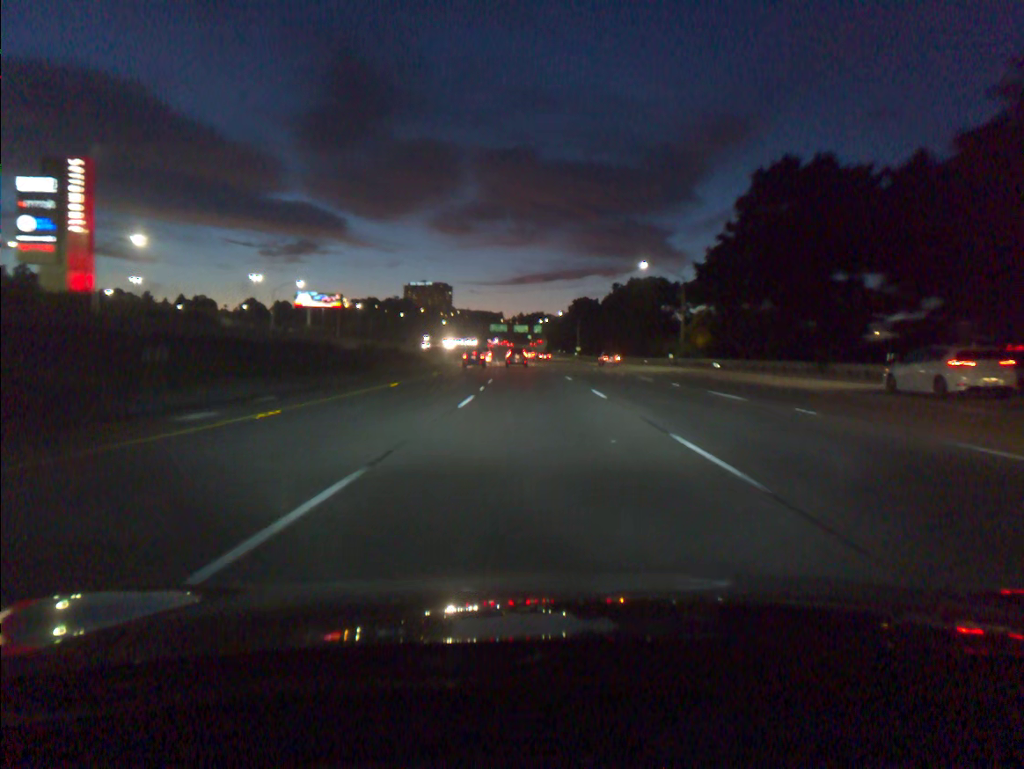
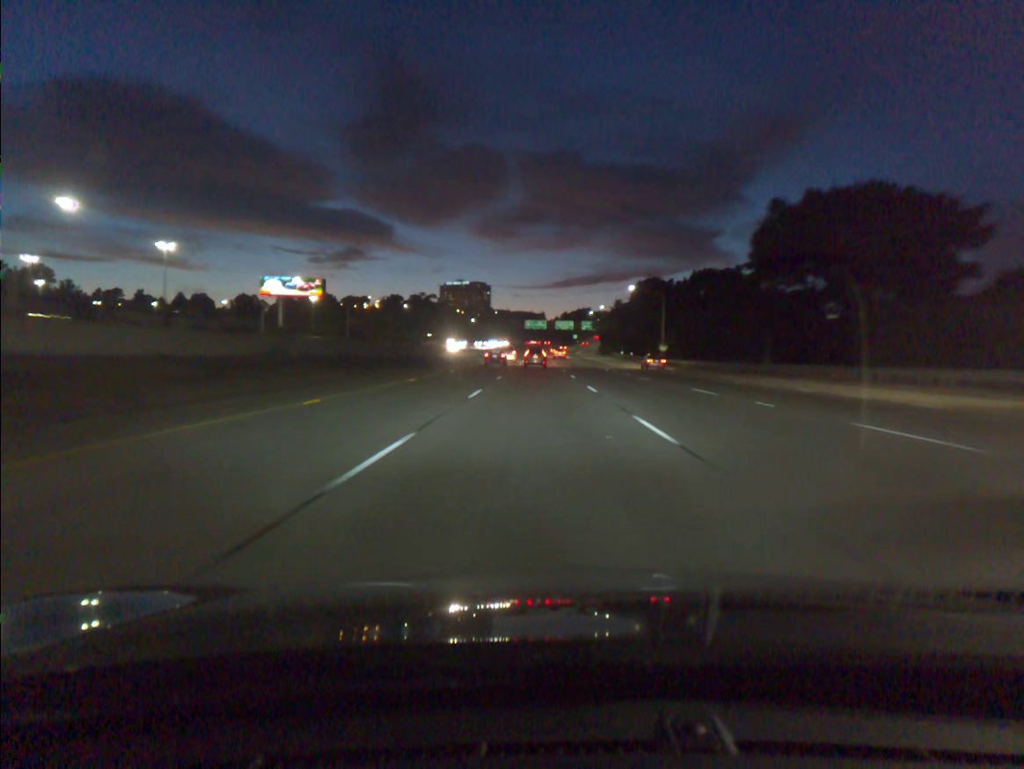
(-1.8, +69.7) m; -3°
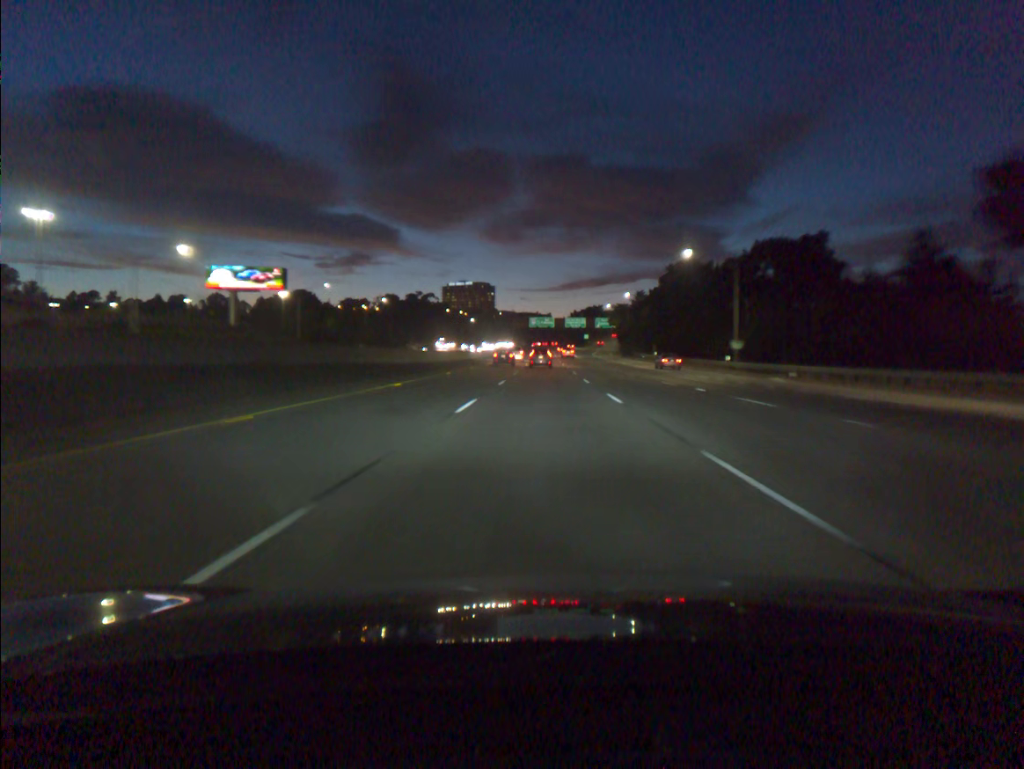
(-0.2, +34.6) m; -1°
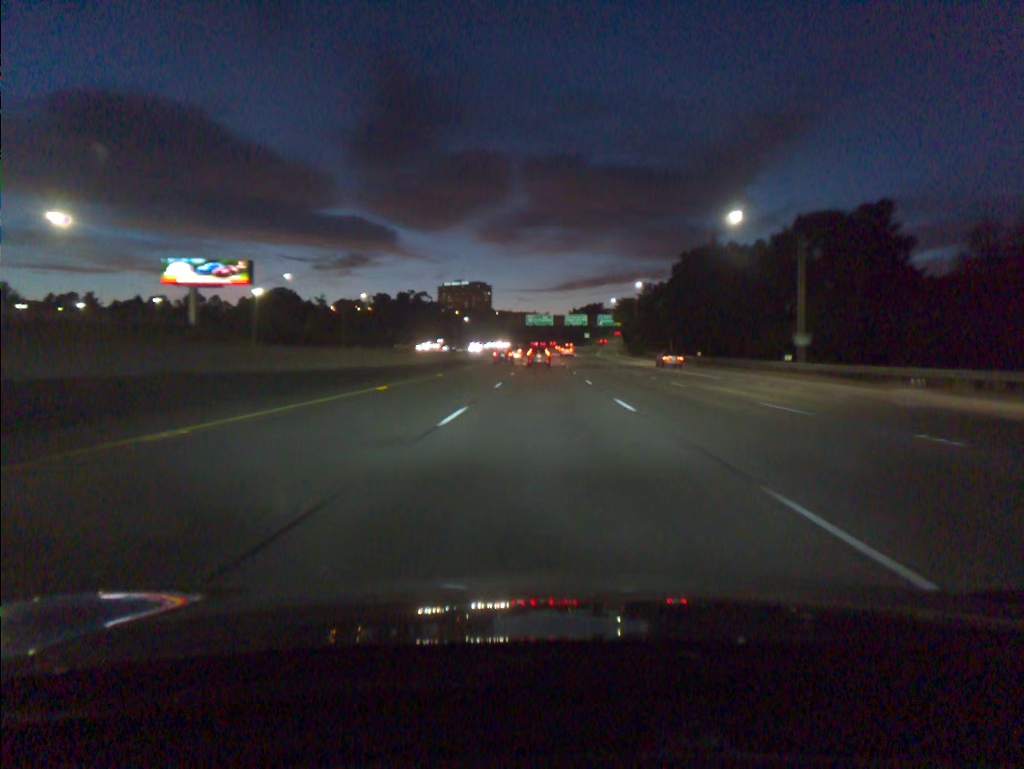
(0.0, +17.2) m; 0°
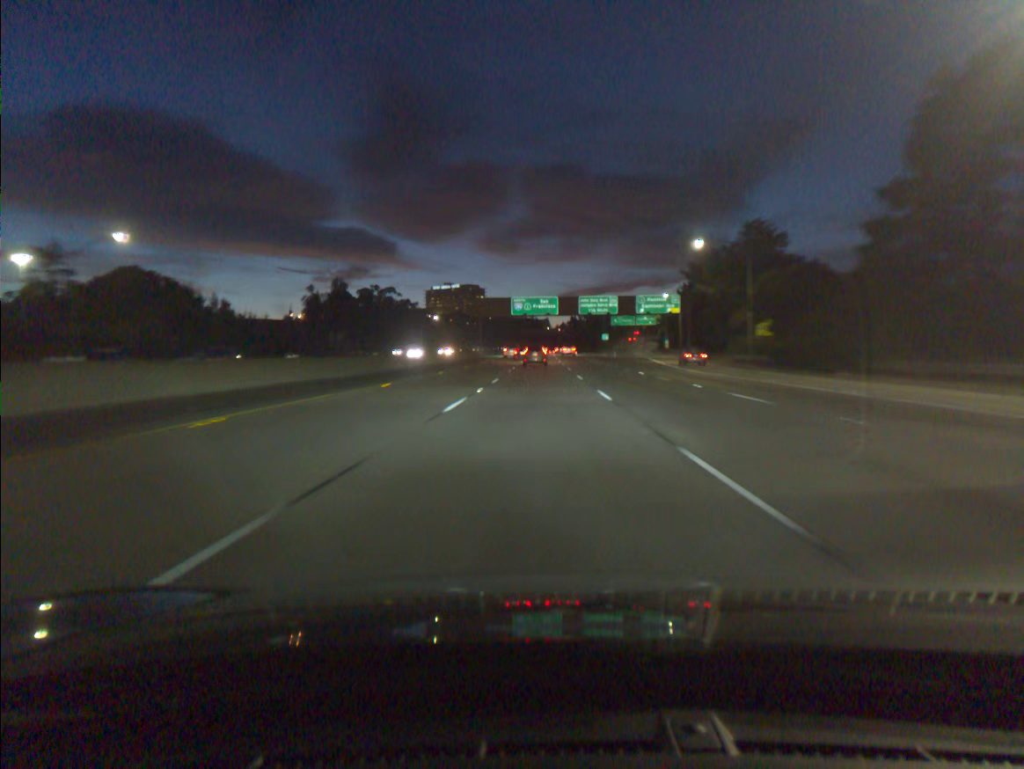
(+0.4, +85.2) m; 0°
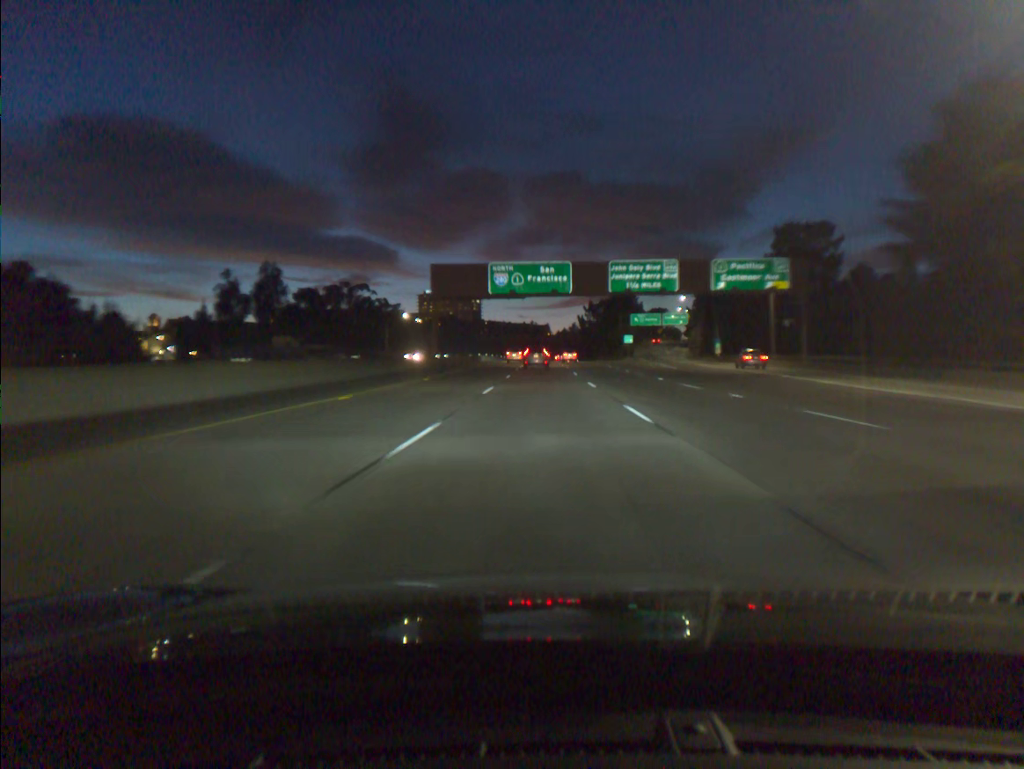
(-0.1, +50.1) m; 0°
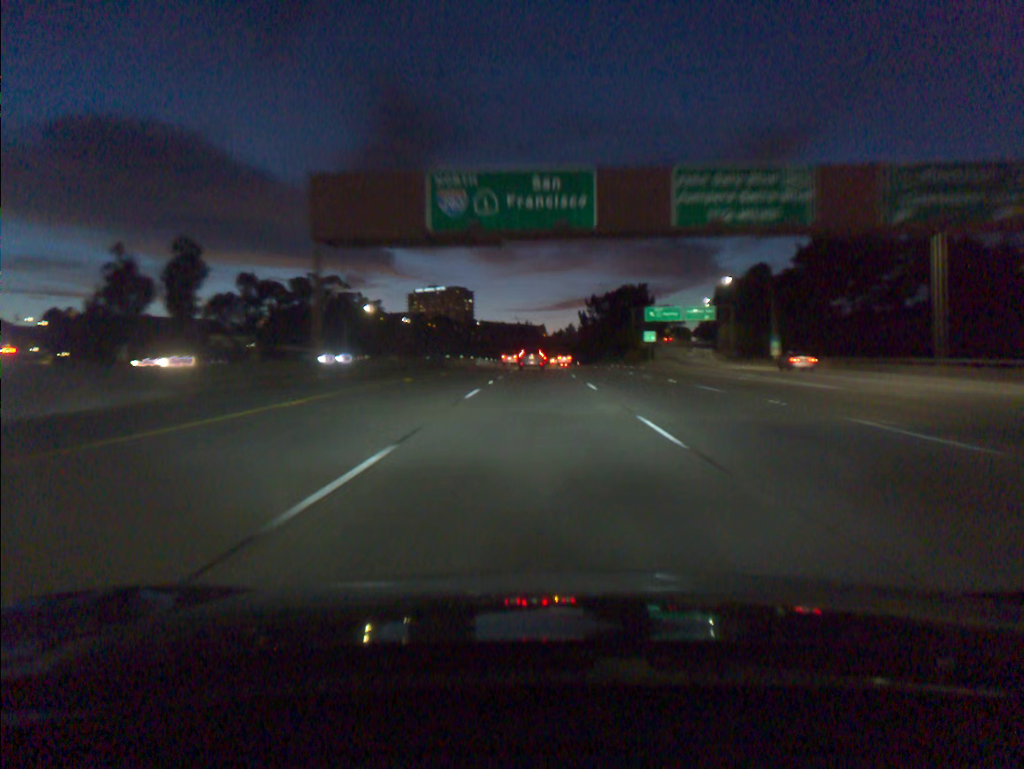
(+0.1, +32.9) m; 0°
